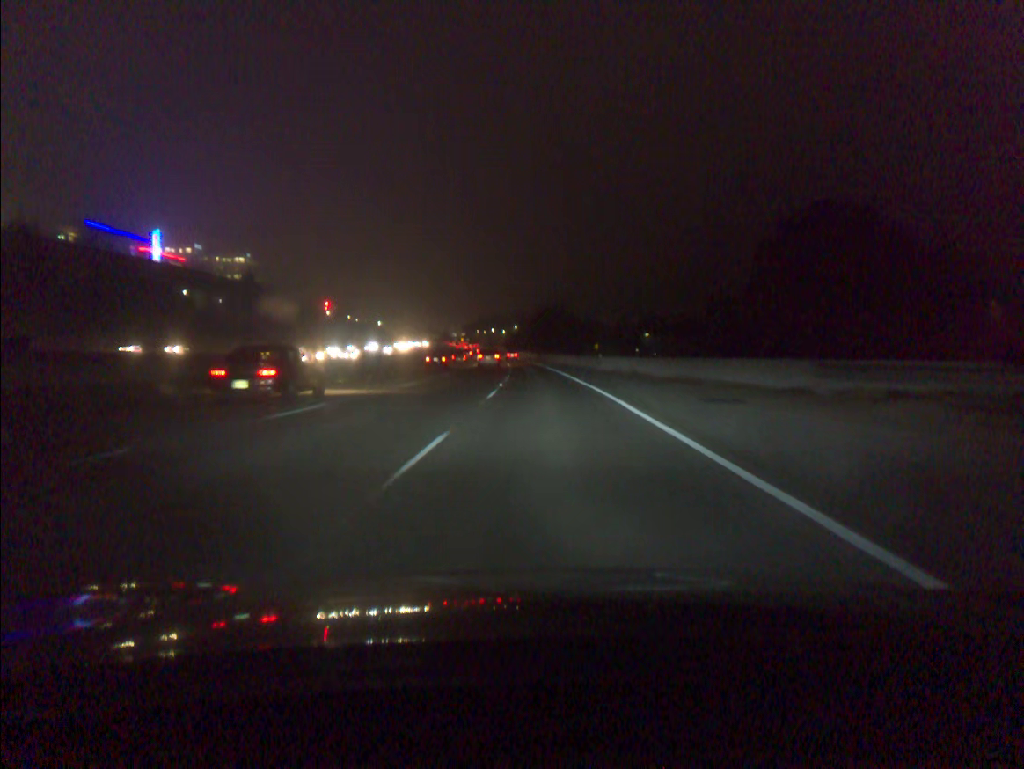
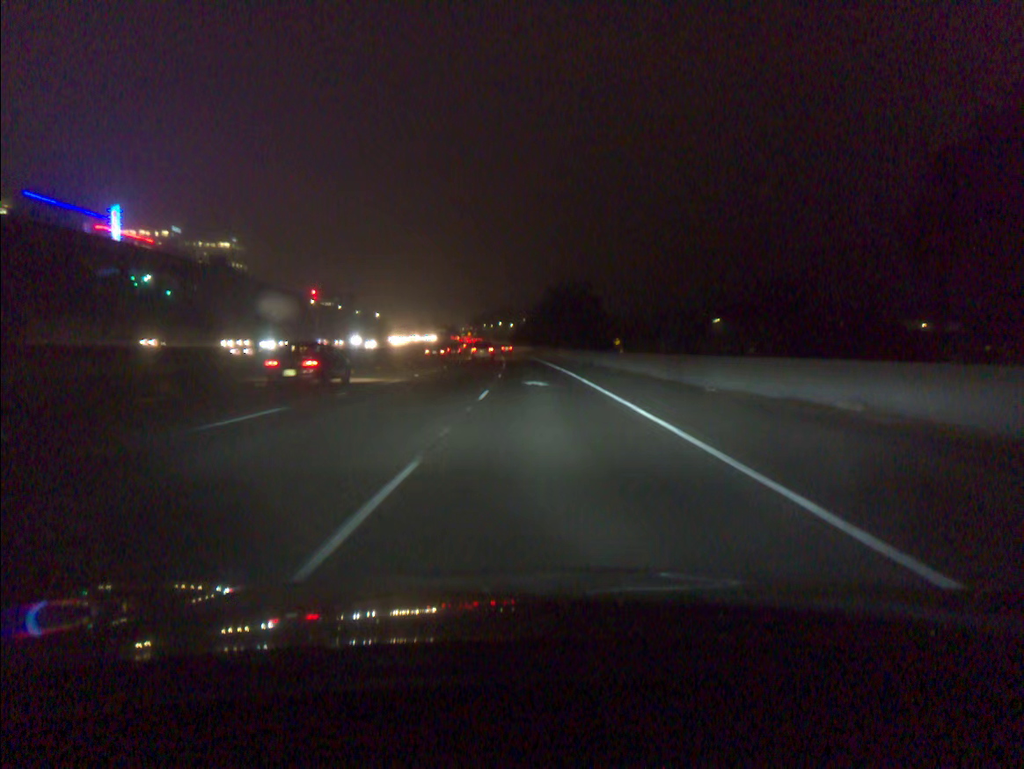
(-0.2, +31.9) m; -1°
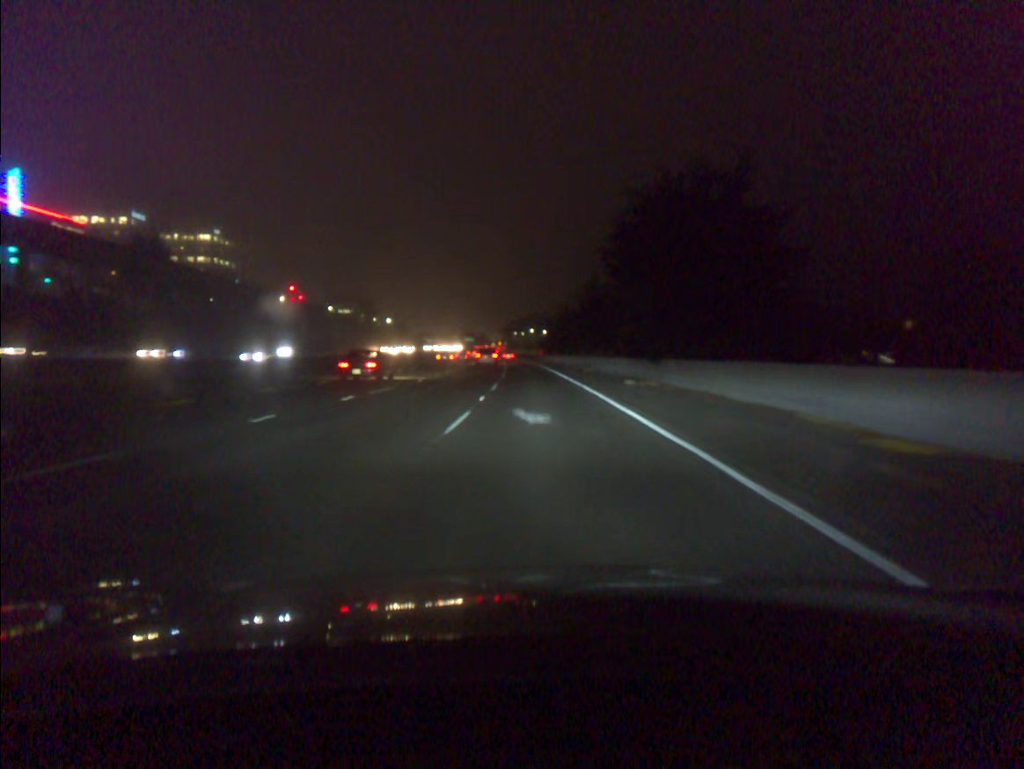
(-1.3, +64.4) m; -3°
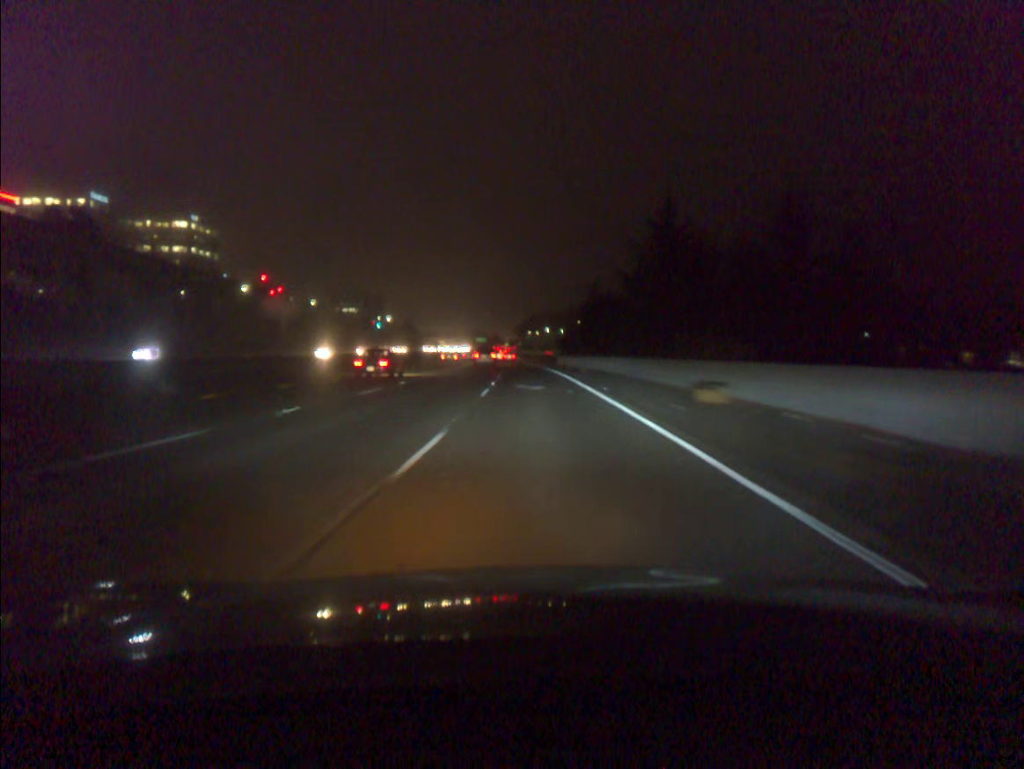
(-0.3, +34.1) m; -1°
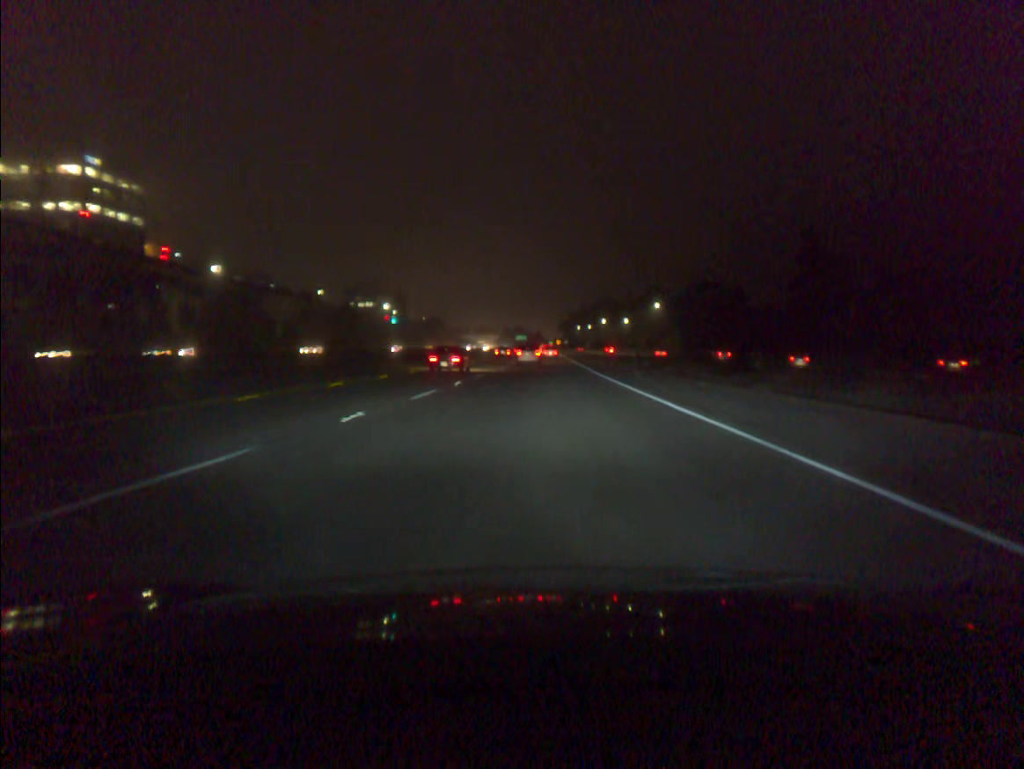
(-3.5, +89.9) m; -3°
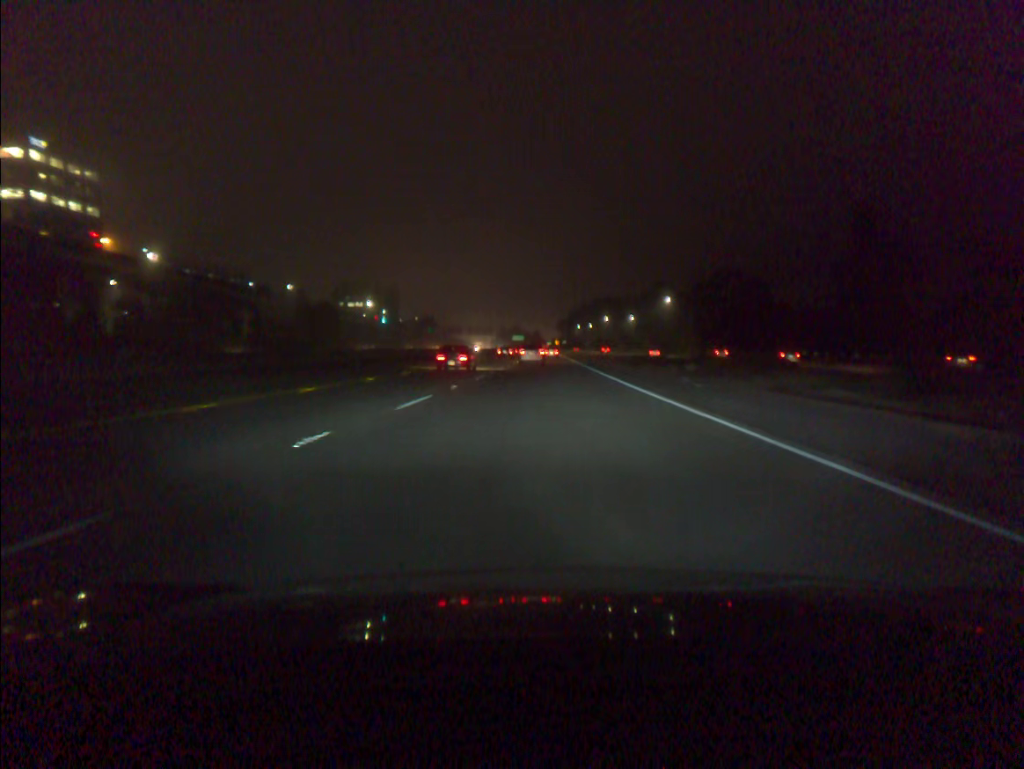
(0.0, +18.2) m; 0°
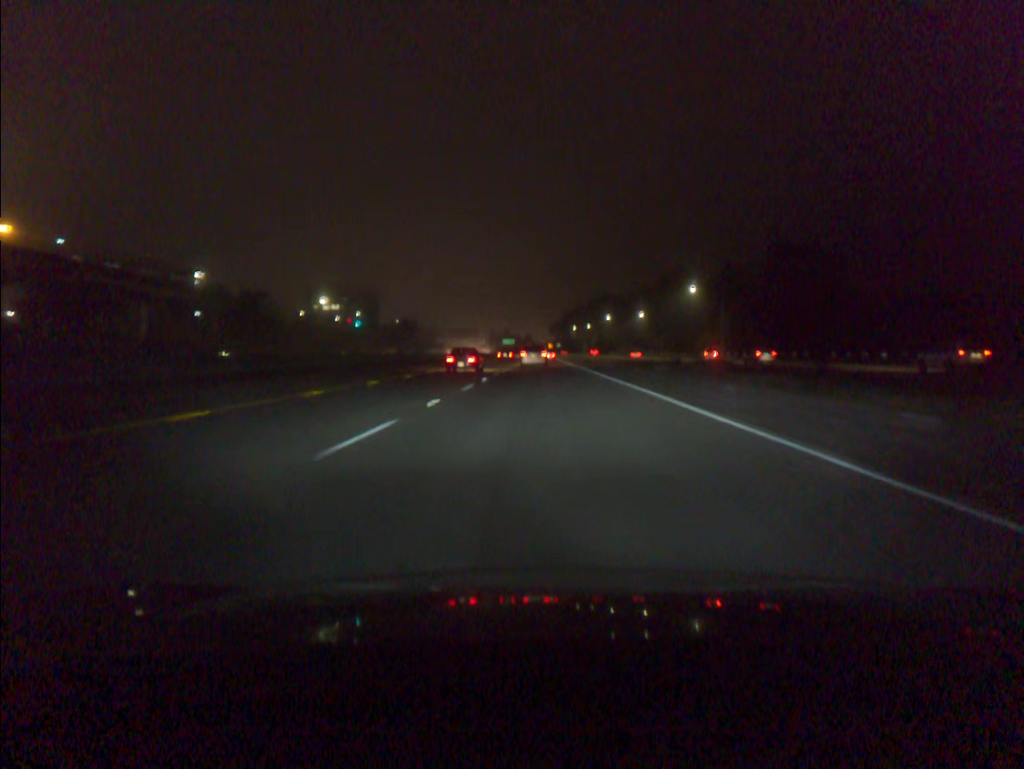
(+0.1, +36.7) m; +1°
